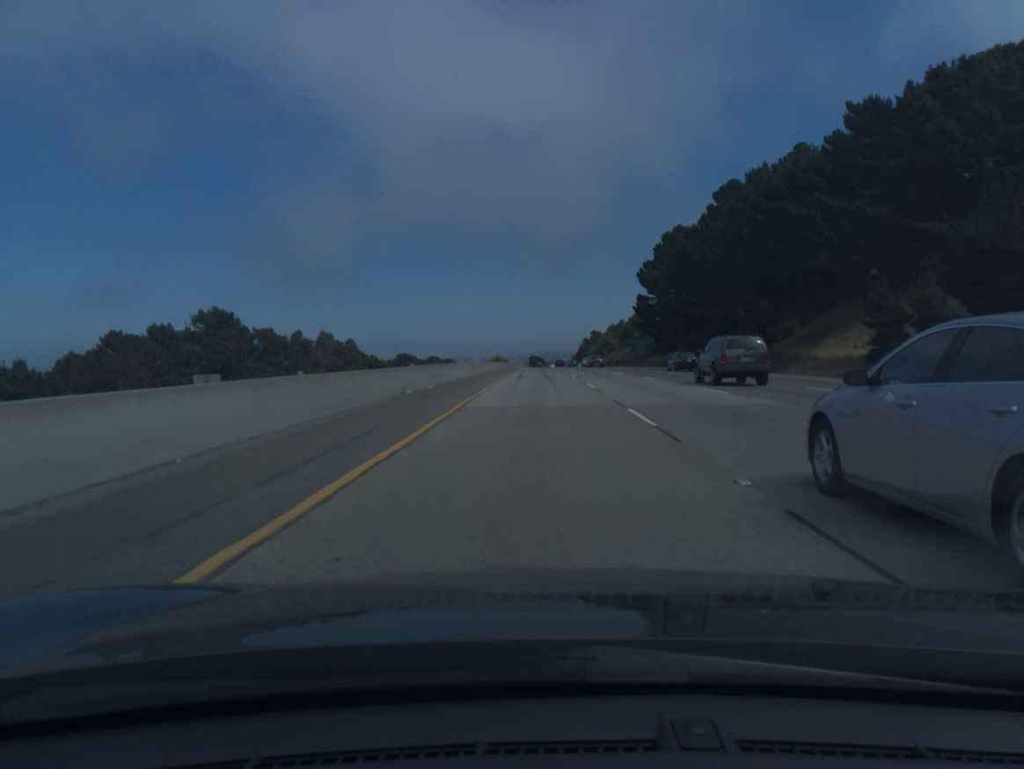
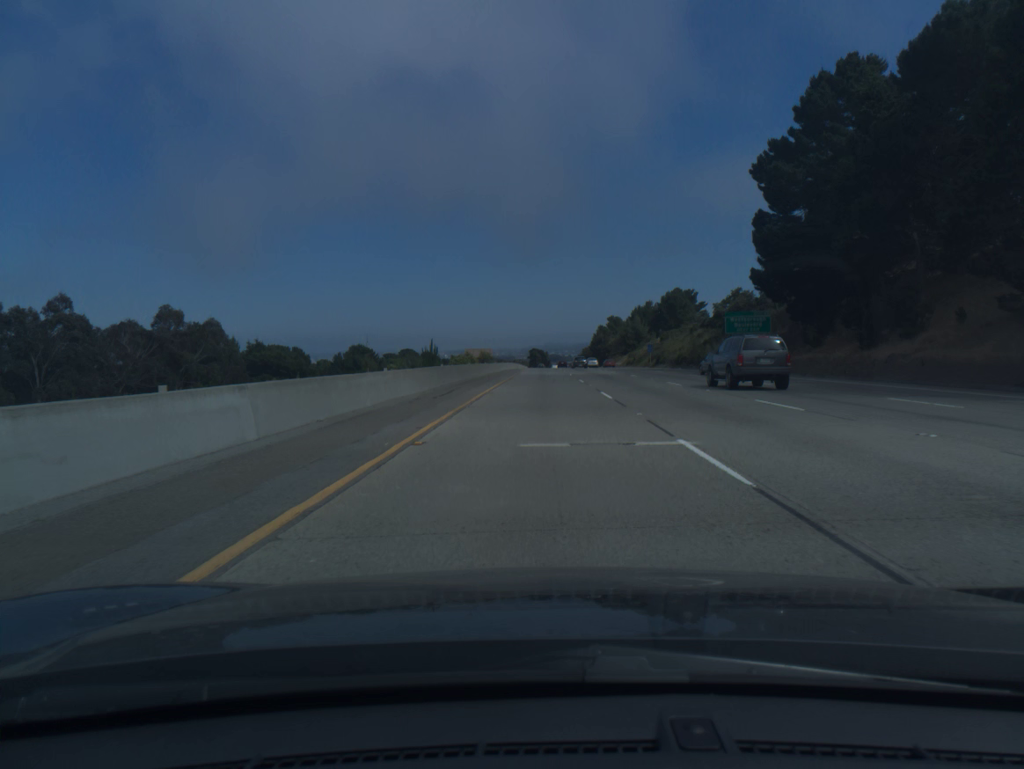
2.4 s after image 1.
(-0.2, +79.3) m; 0°
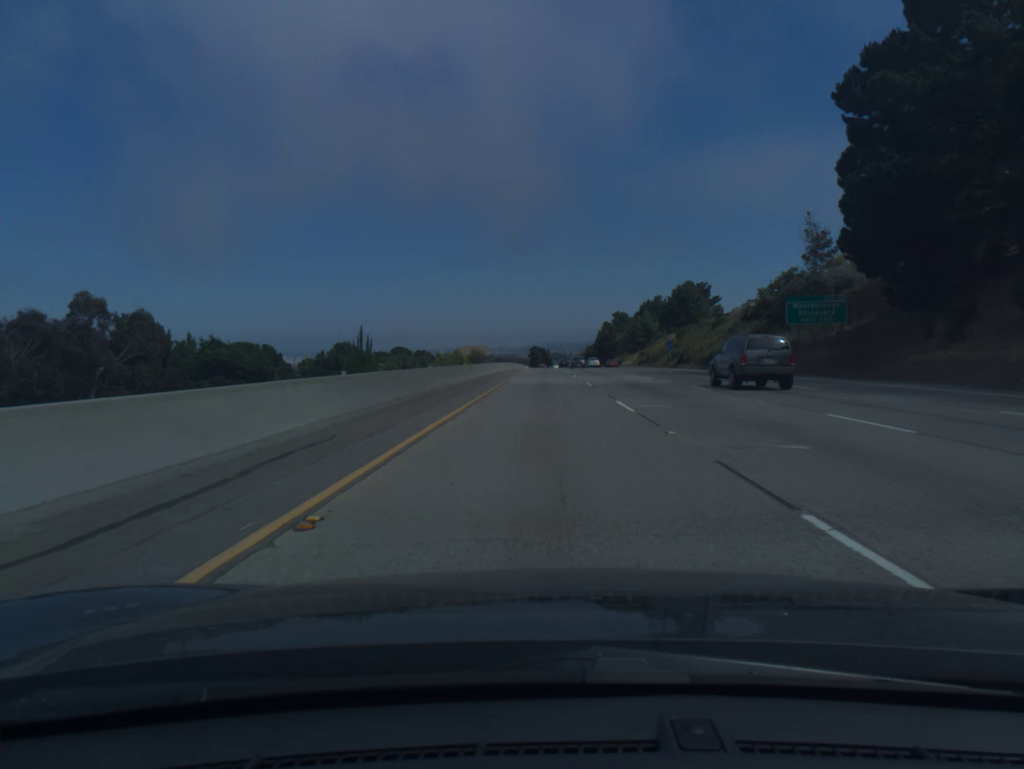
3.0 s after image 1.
(0.0, +19.8) m; 0°
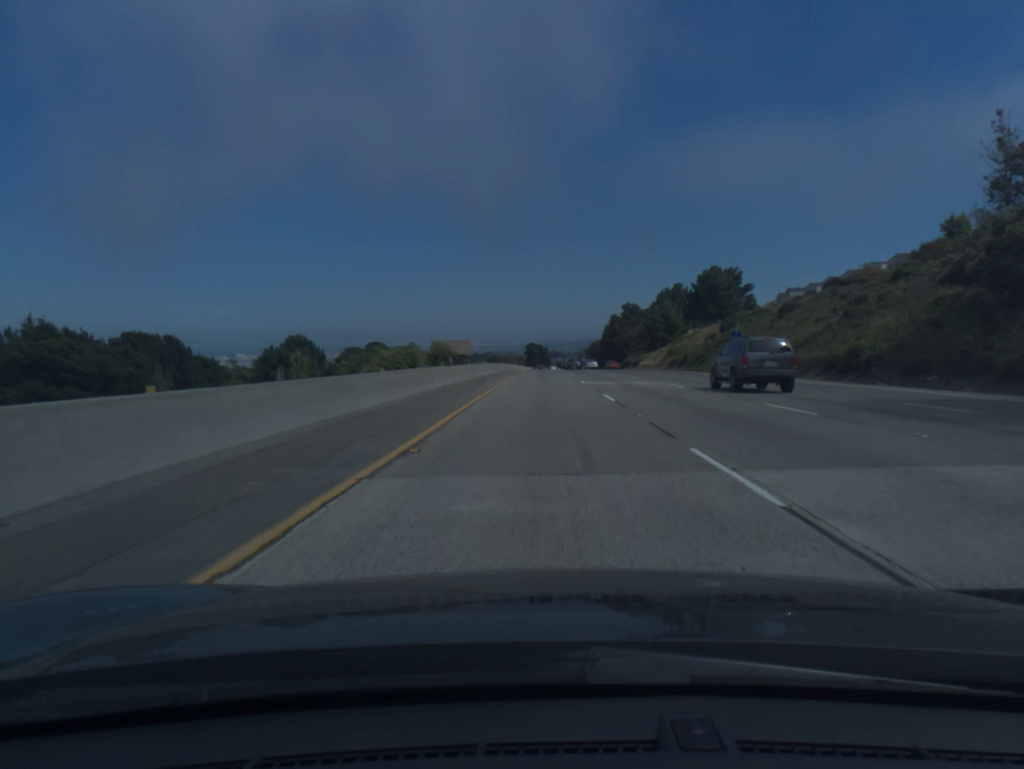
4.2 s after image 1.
(0.0, +39.5) m; 0°
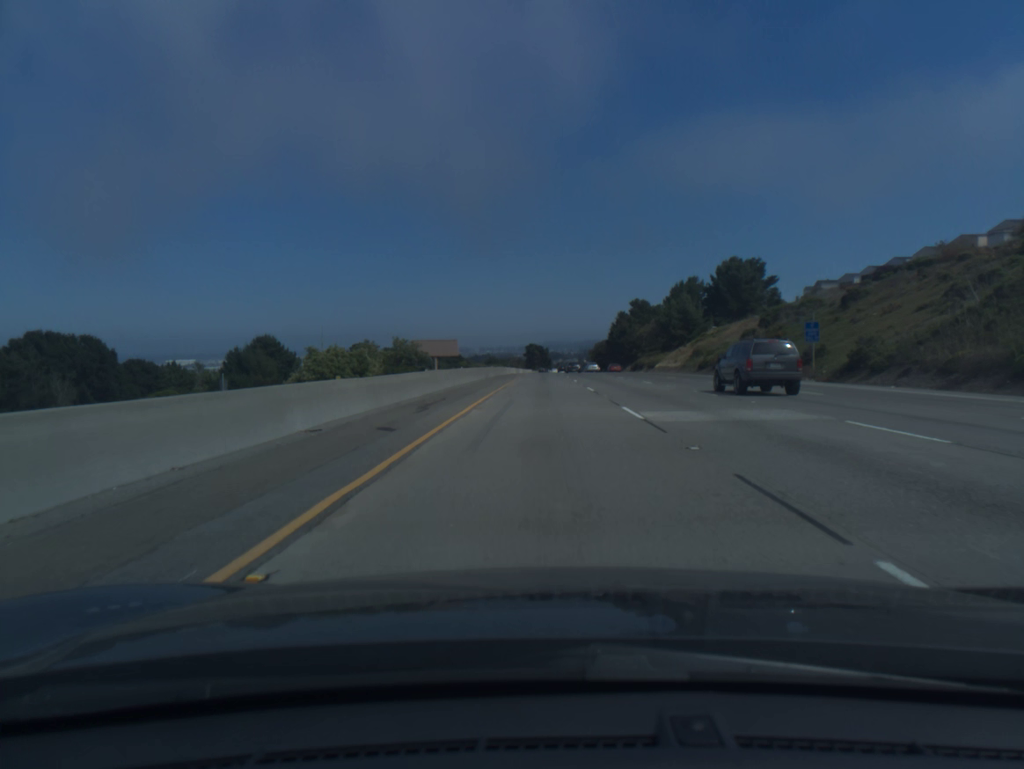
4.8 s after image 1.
(0.0, +20.0) m; 0°
